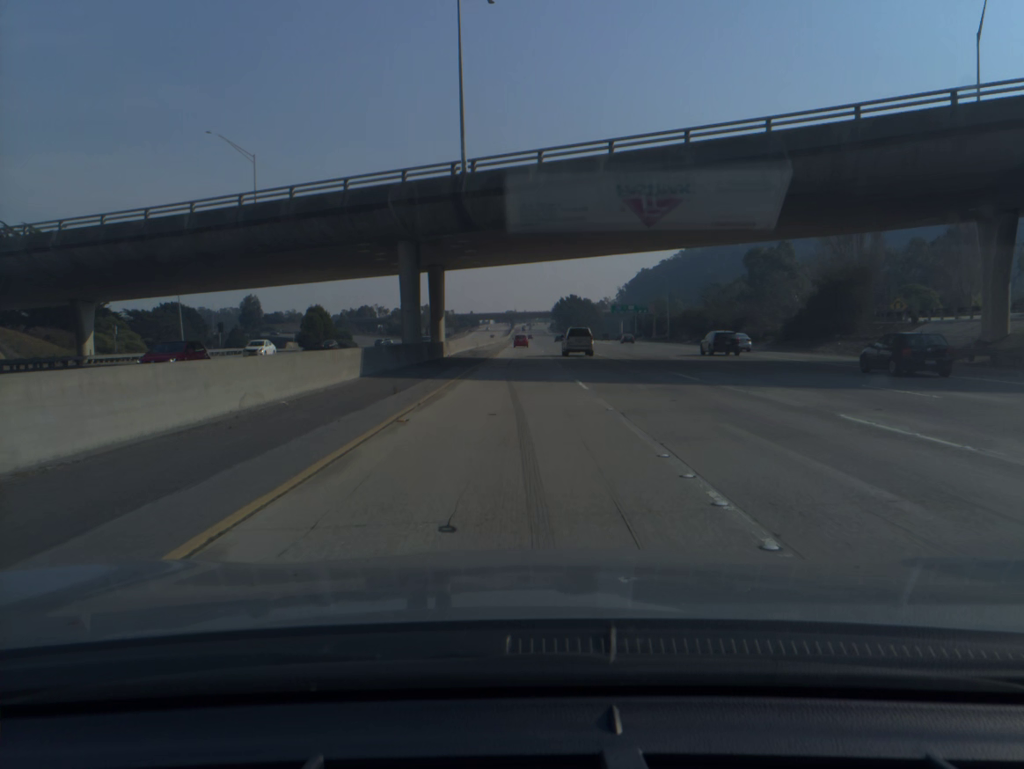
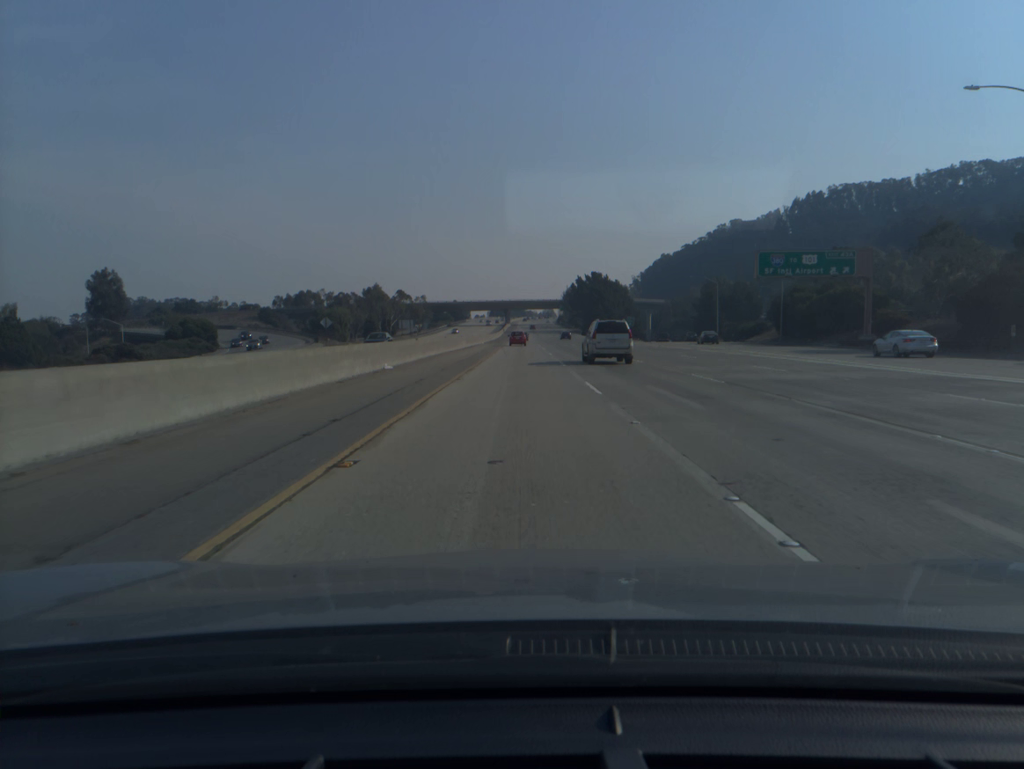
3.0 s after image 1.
(-0.1, +106.5) m; 0°
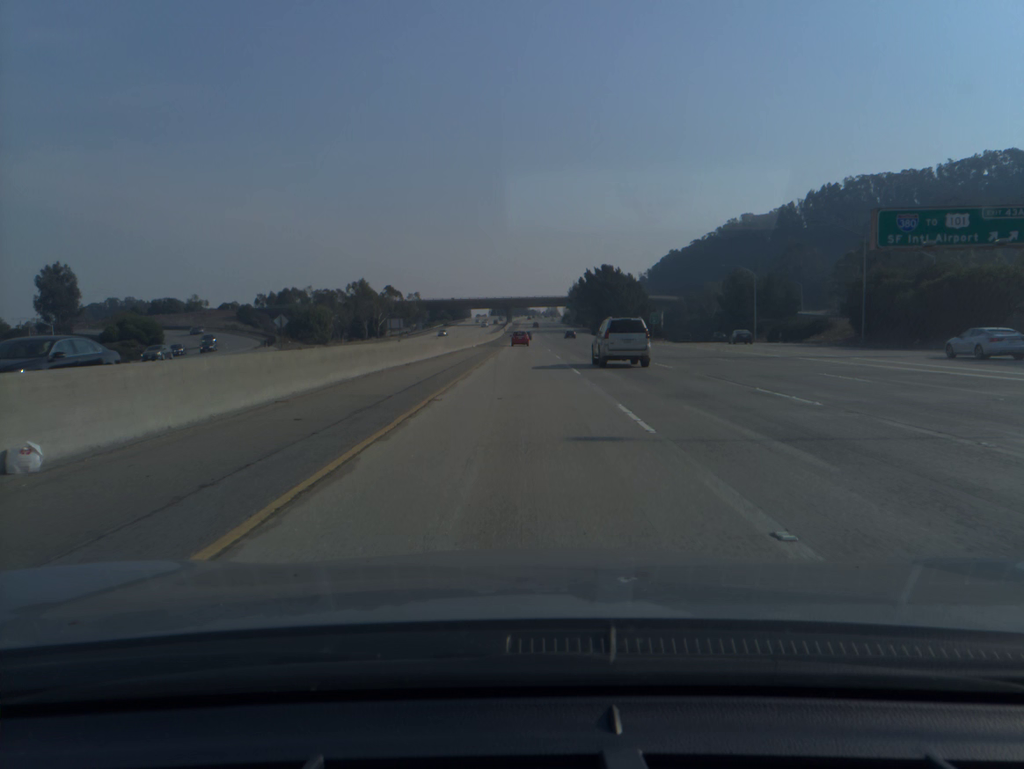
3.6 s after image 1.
(0.0, +21.4) m; 0°
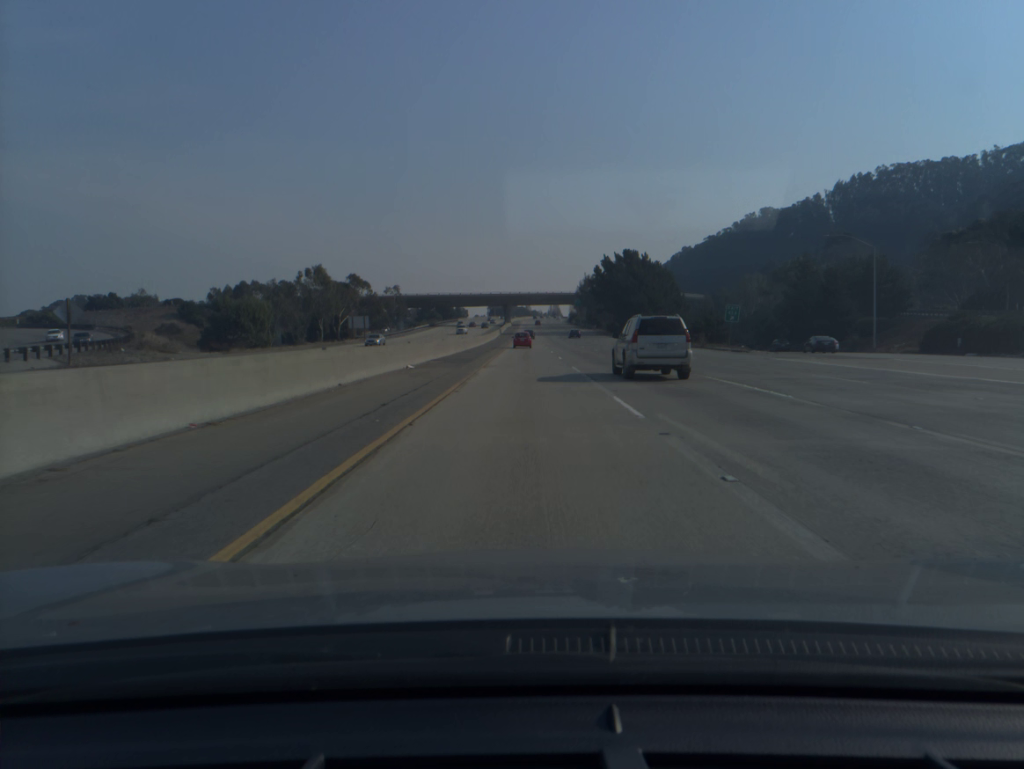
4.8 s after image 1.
(0.0, +42.5) m; 0°
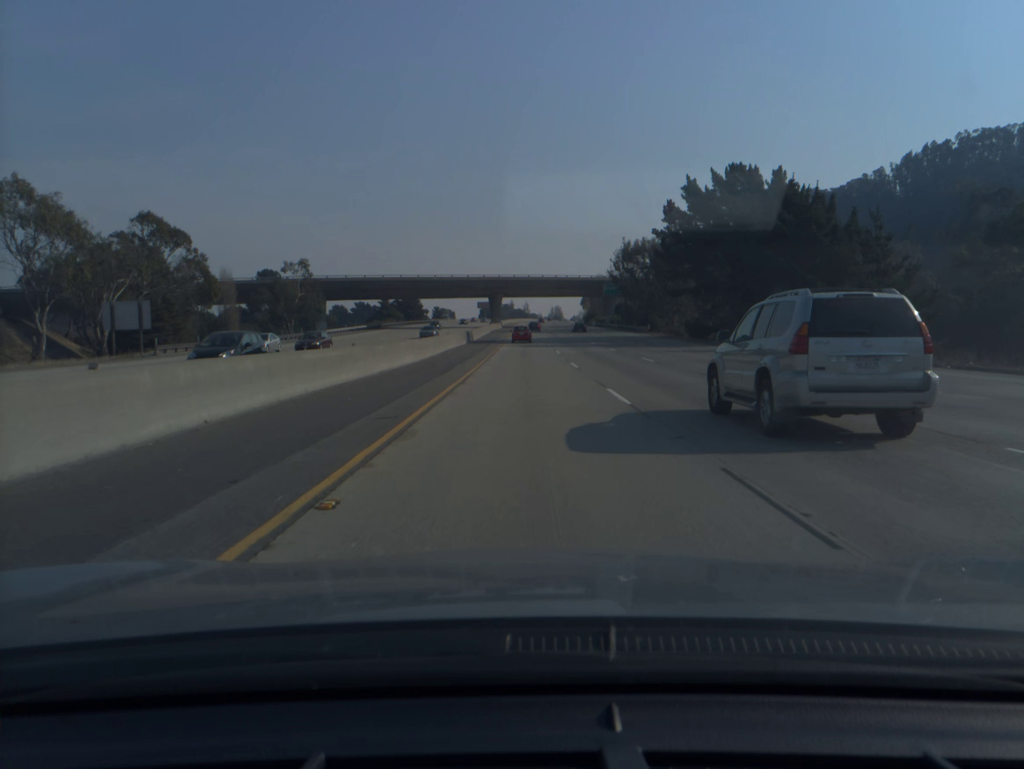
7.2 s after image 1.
(+0.3, +84.1) m; 0°
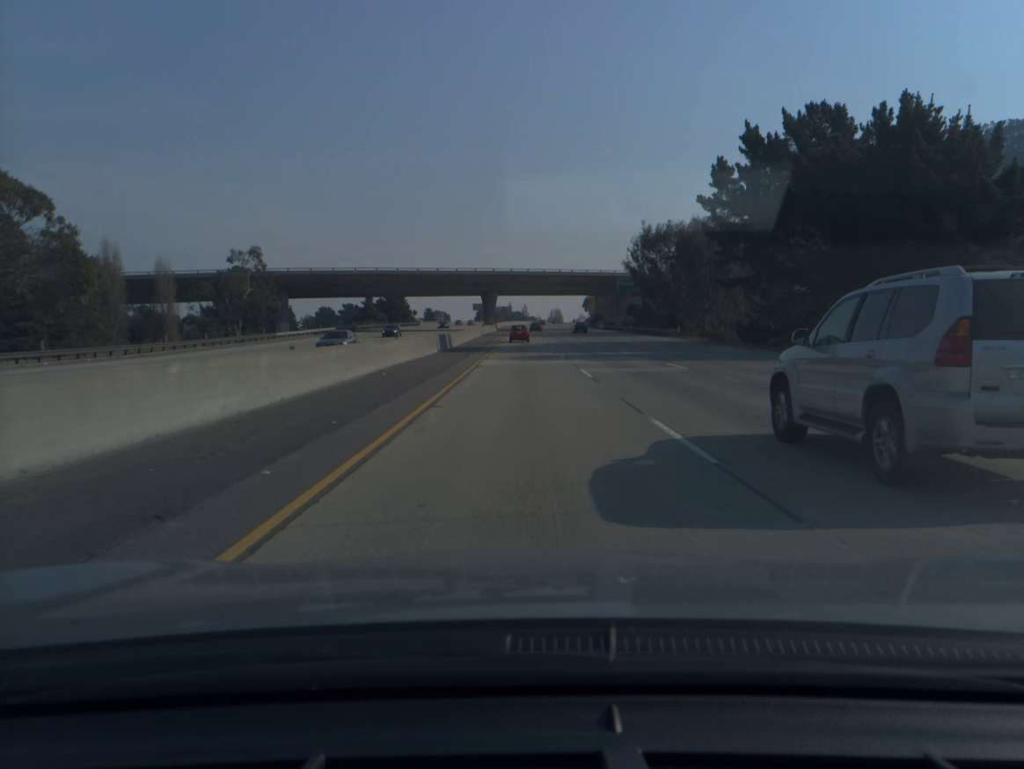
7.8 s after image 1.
(0.0, +21.0) m; 0°
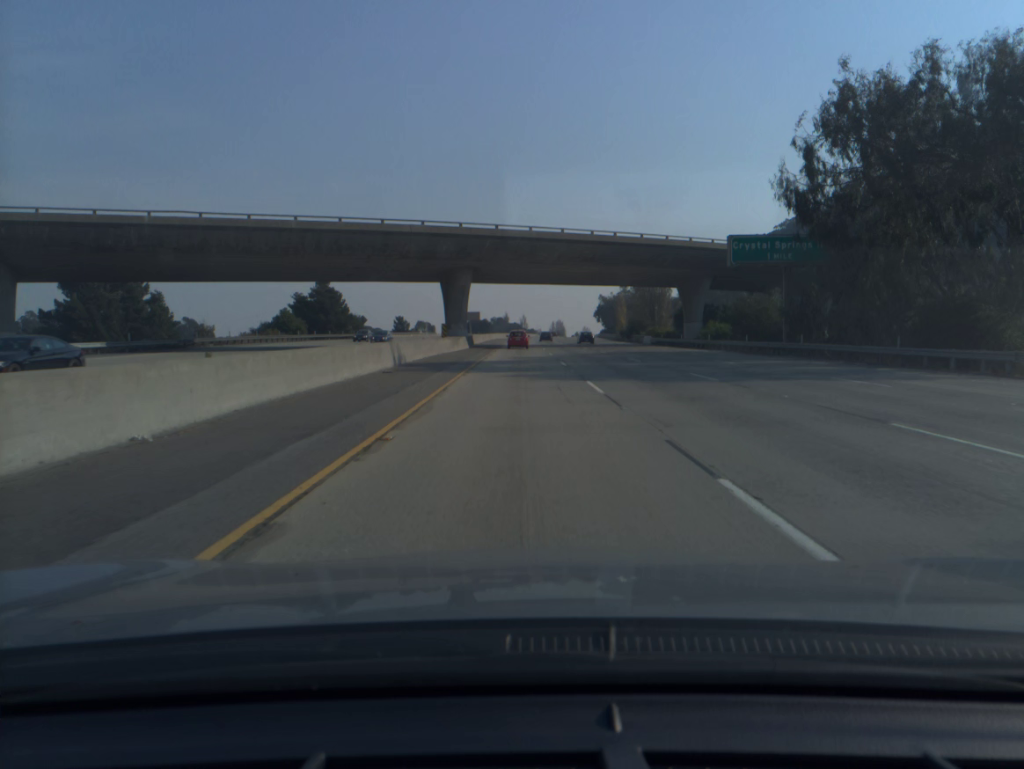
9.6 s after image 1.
(+0.1, +62.5) m; 0°
